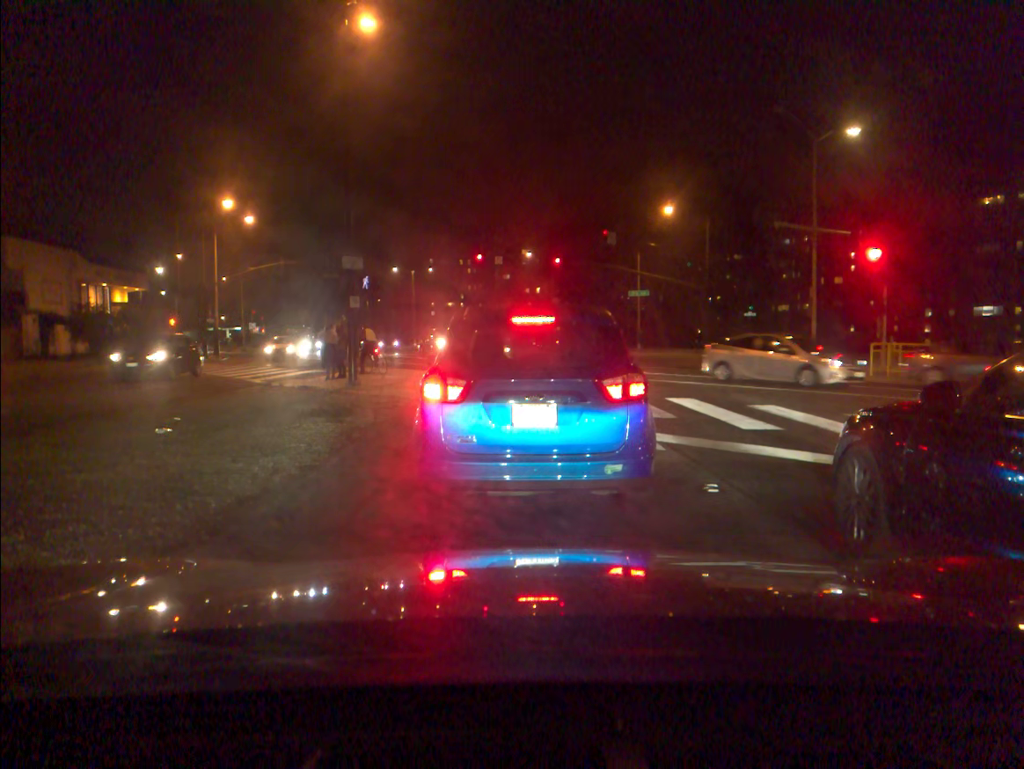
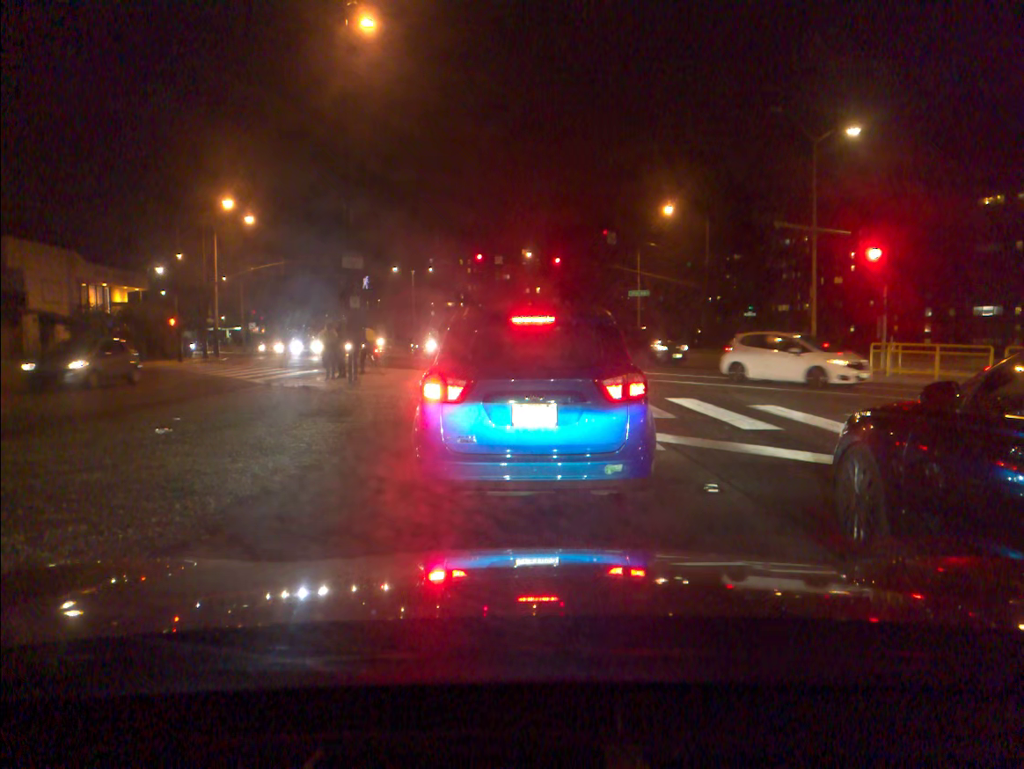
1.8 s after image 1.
(0.0, 0.0) m; 0°
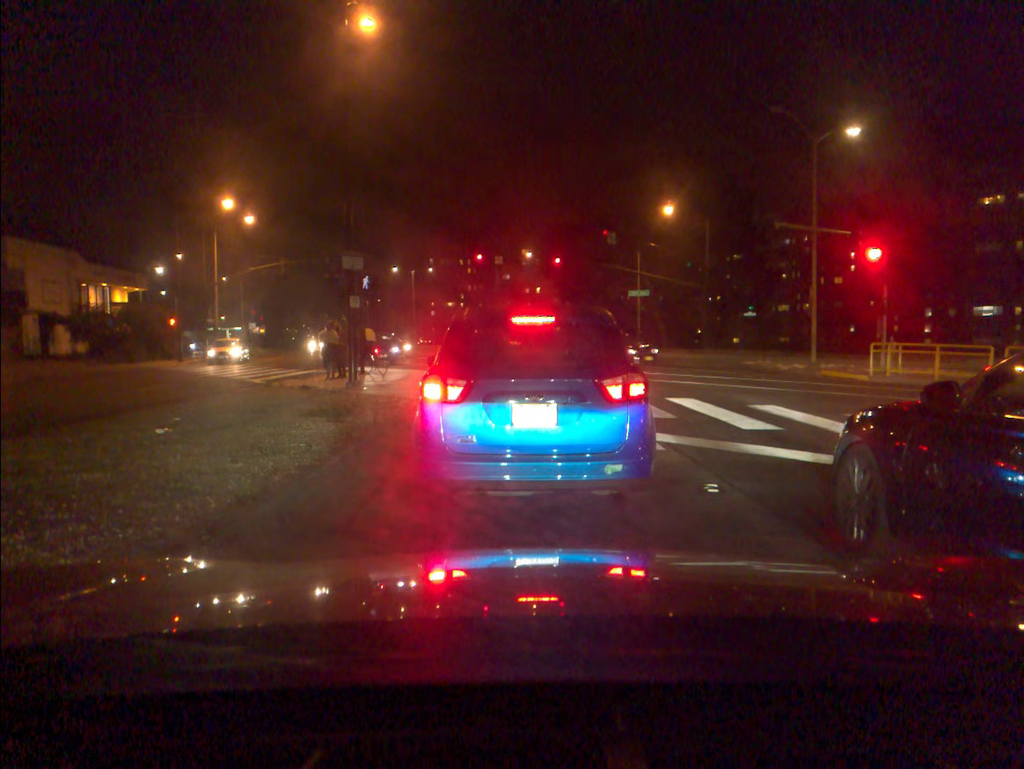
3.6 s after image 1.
(0.0, 0.0) m; 0°
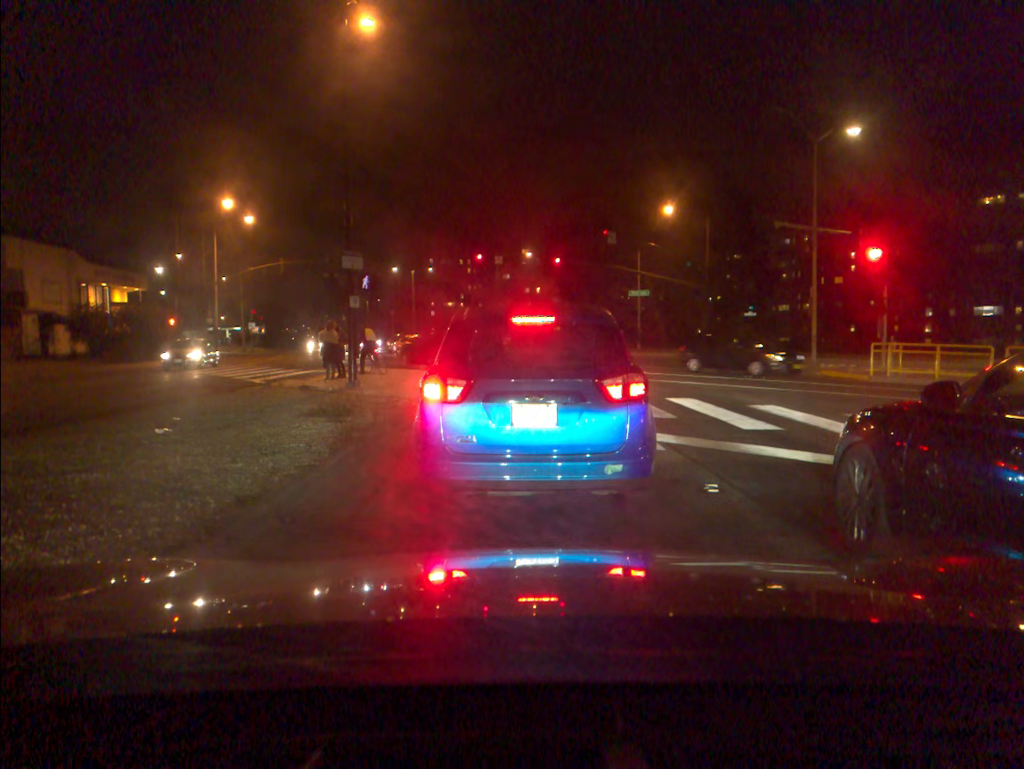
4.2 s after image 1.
(0.0, 0.0) m; 0°
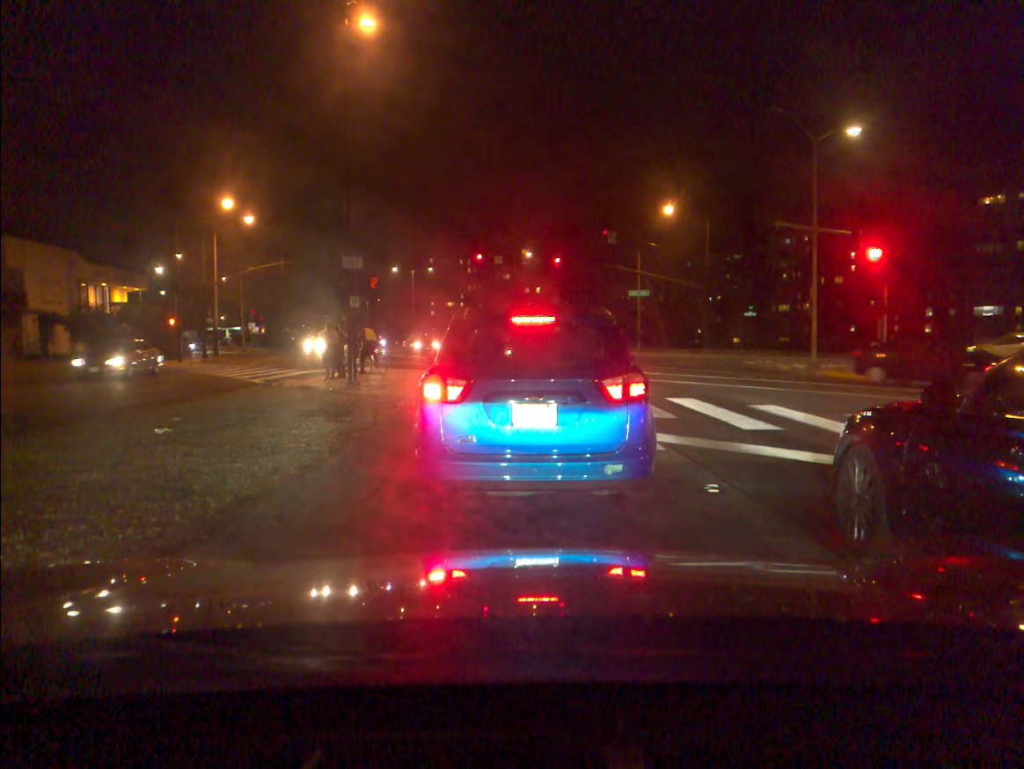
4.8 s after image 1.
(0.0, 0.0) m; 0°
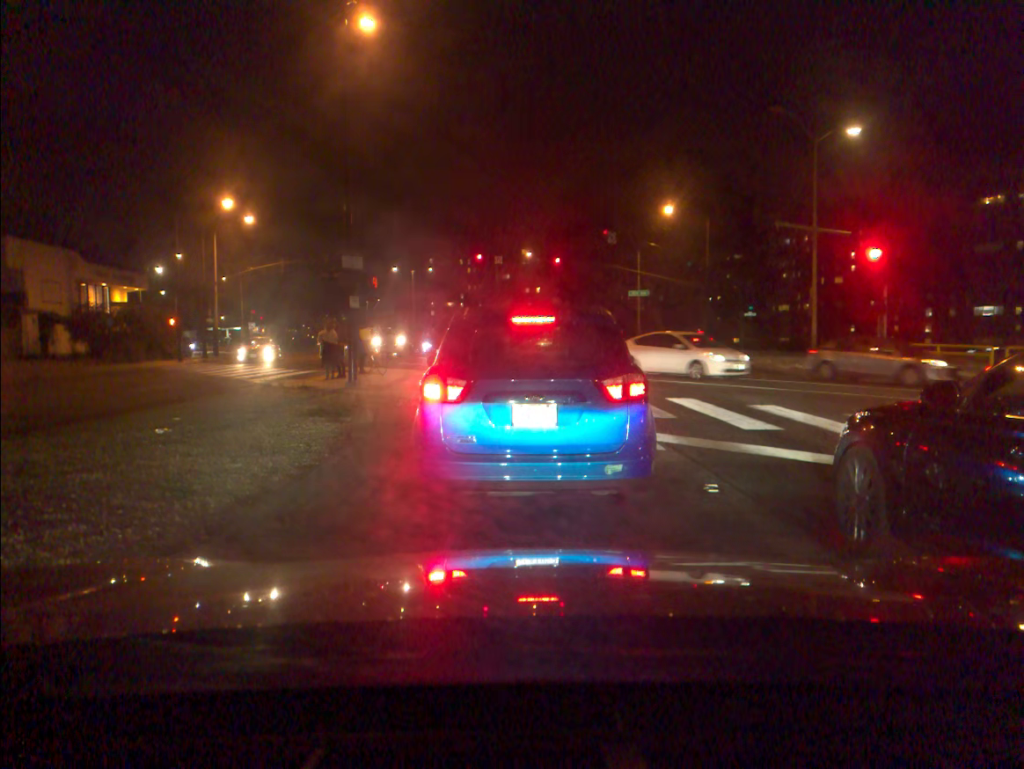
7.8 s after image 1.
(0.0, 0.0) m; 0°
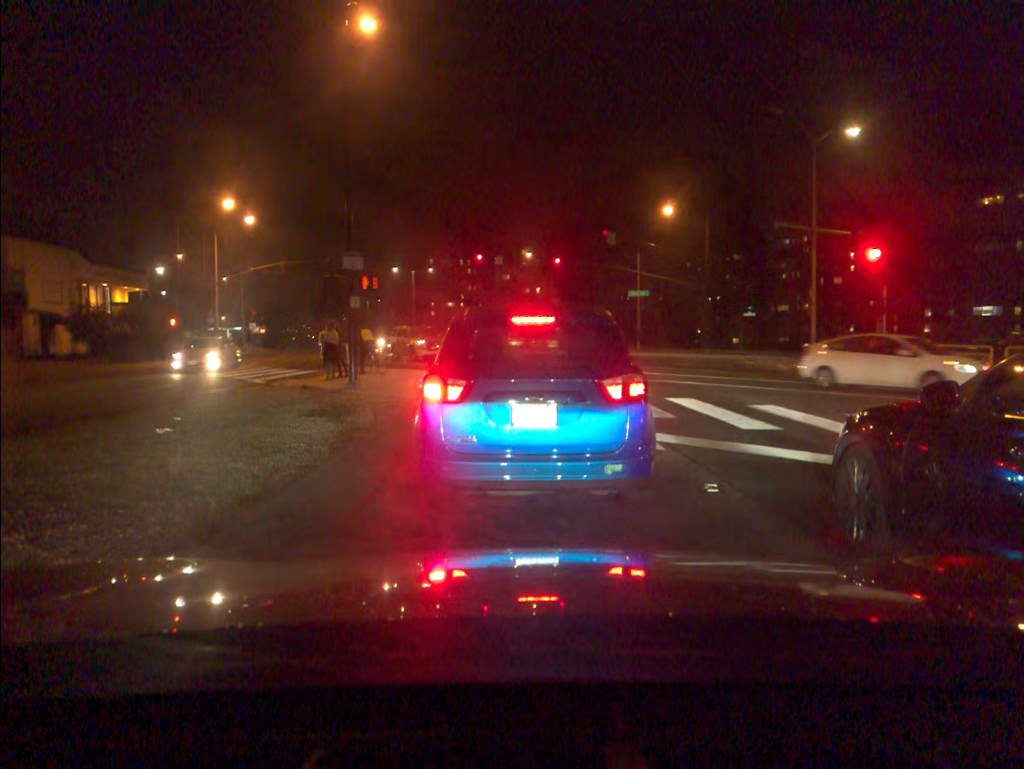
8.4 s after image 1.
(0.0, 0.0) m; 0°
